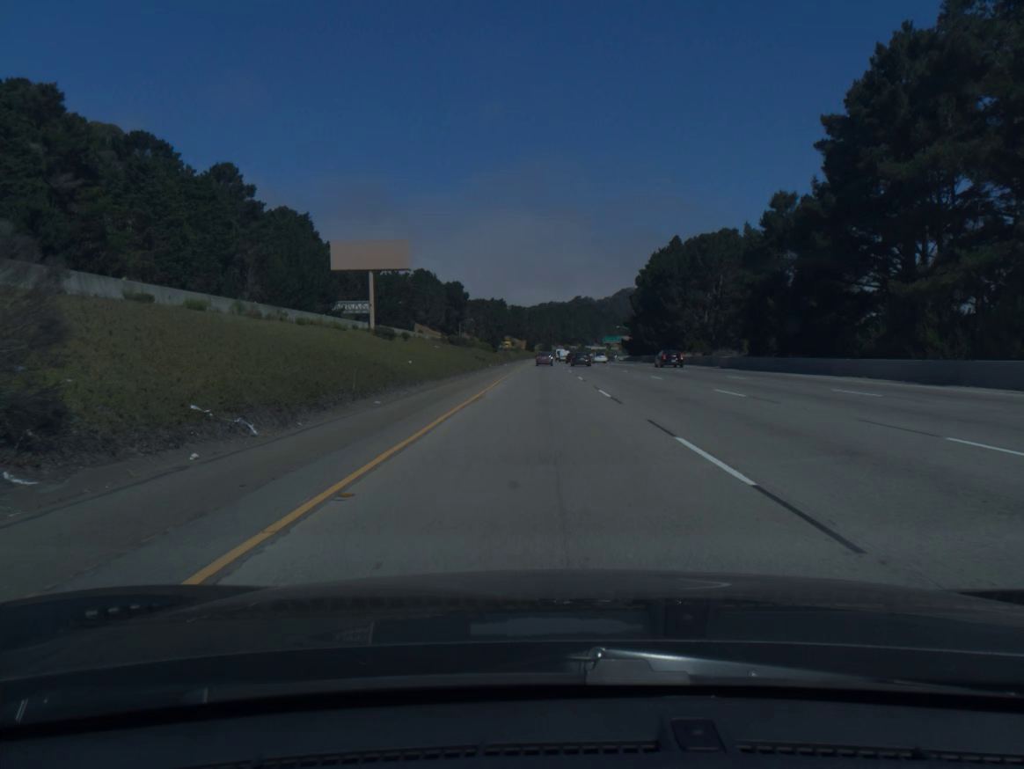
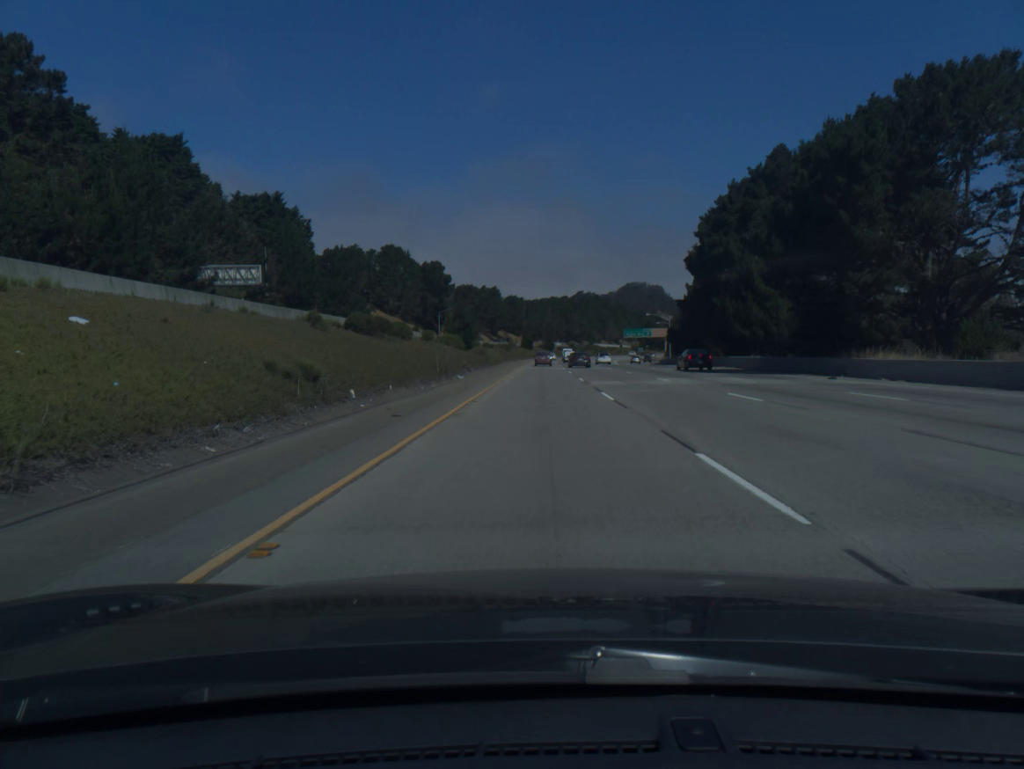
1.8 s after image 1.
(0.0, +60.0) m; 0°
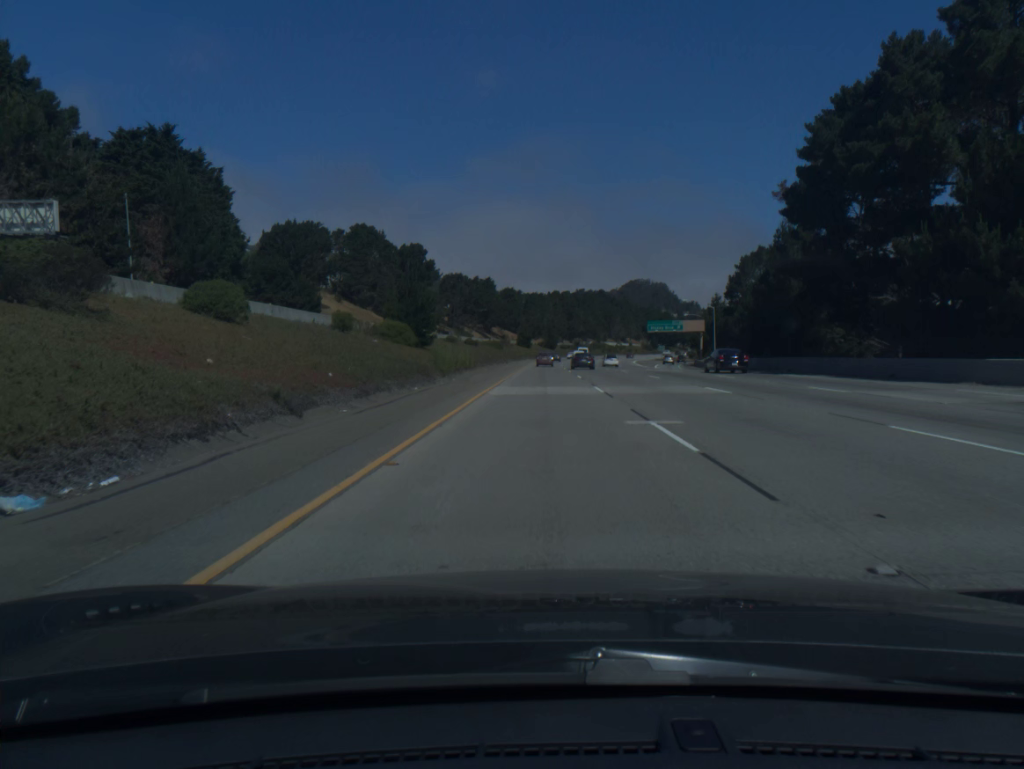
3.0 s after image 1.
(0.0, +40.0) m; 0°
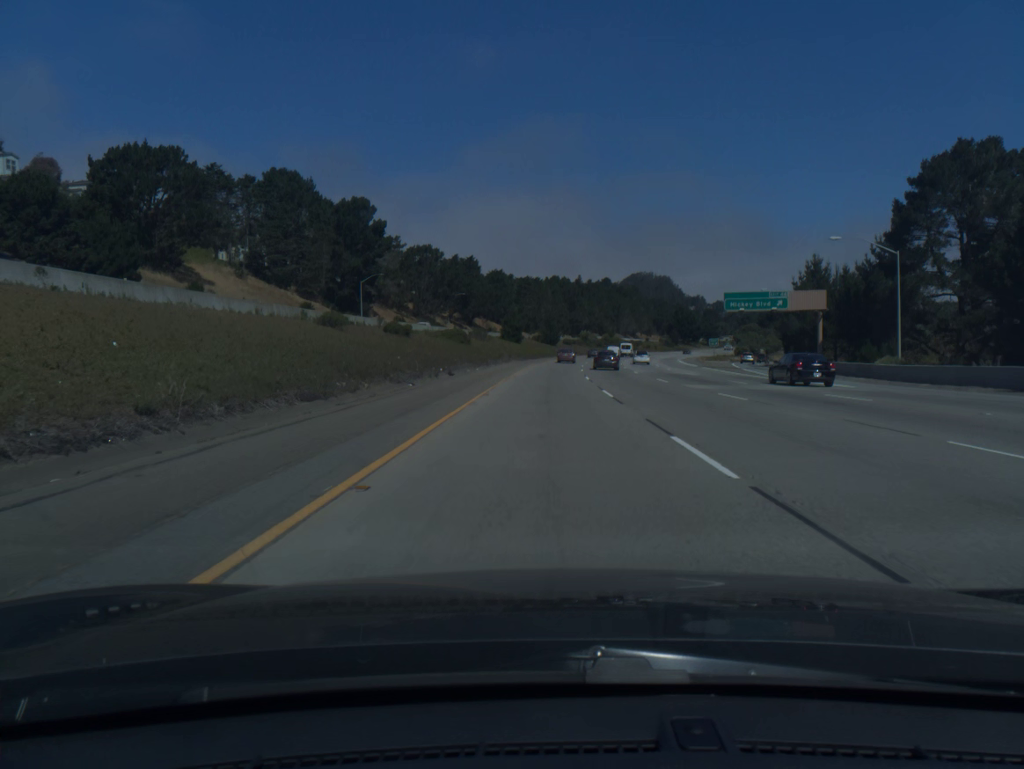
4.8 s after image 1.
(+0.1, +60.2) m; 0°
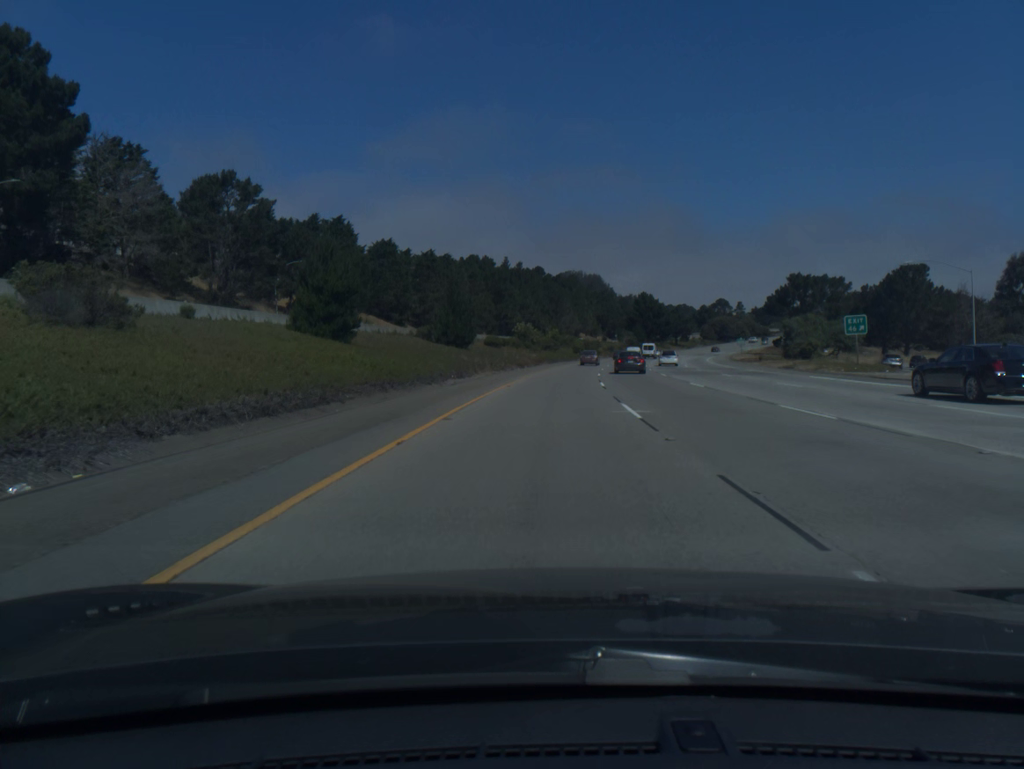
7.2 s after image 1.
(+2.6, +80.3) m; +5°
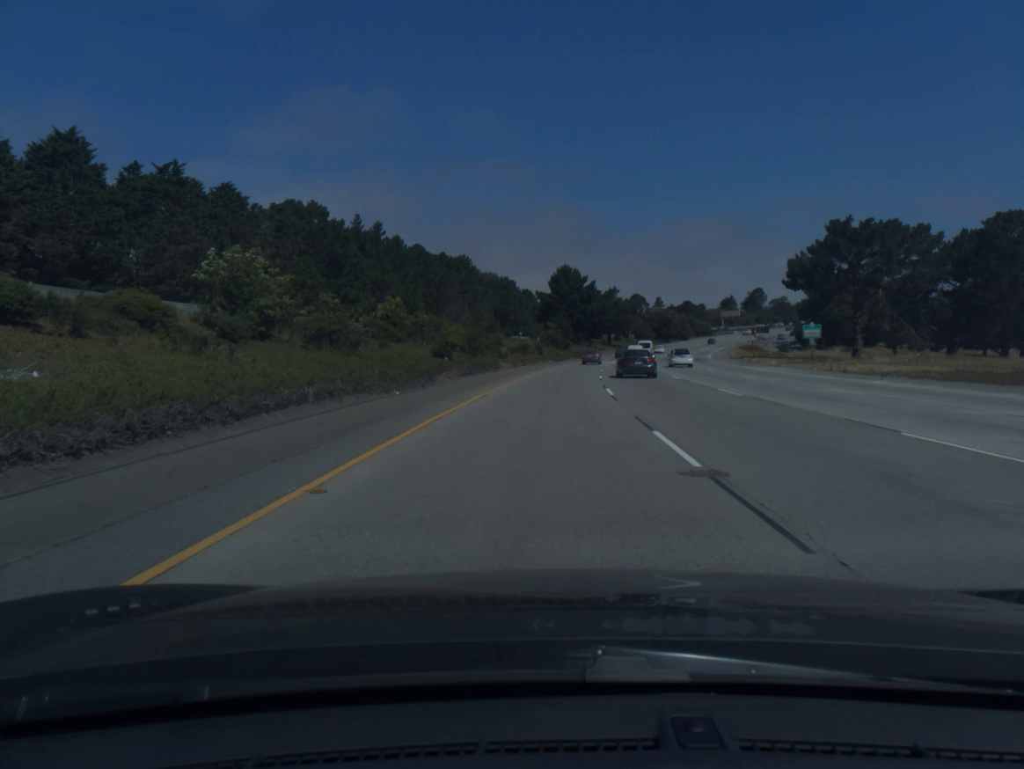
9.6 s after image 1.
(+5.2, +80.0) m; +7°
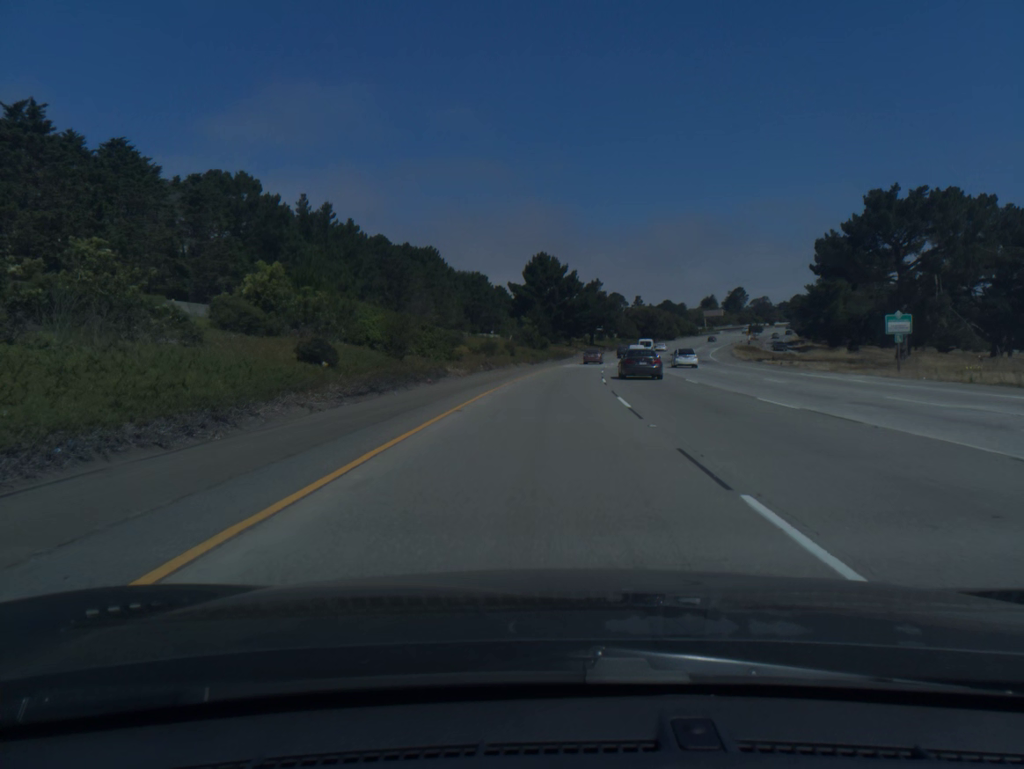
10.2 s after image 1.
(+0.3, +20.0) m; +2°
